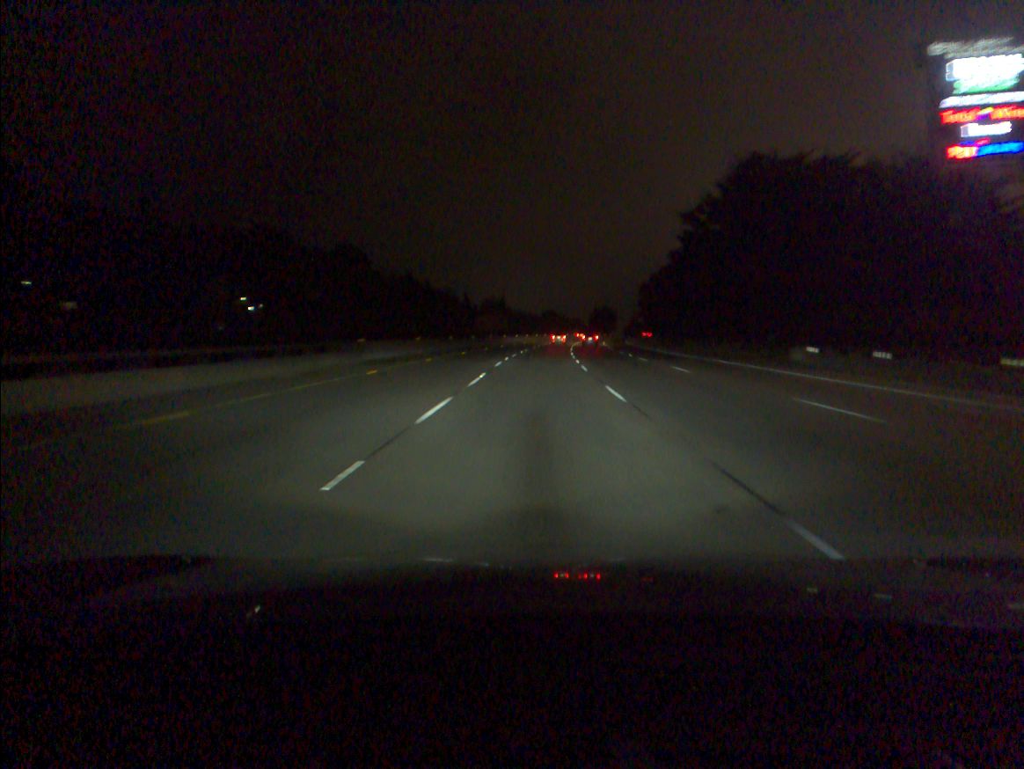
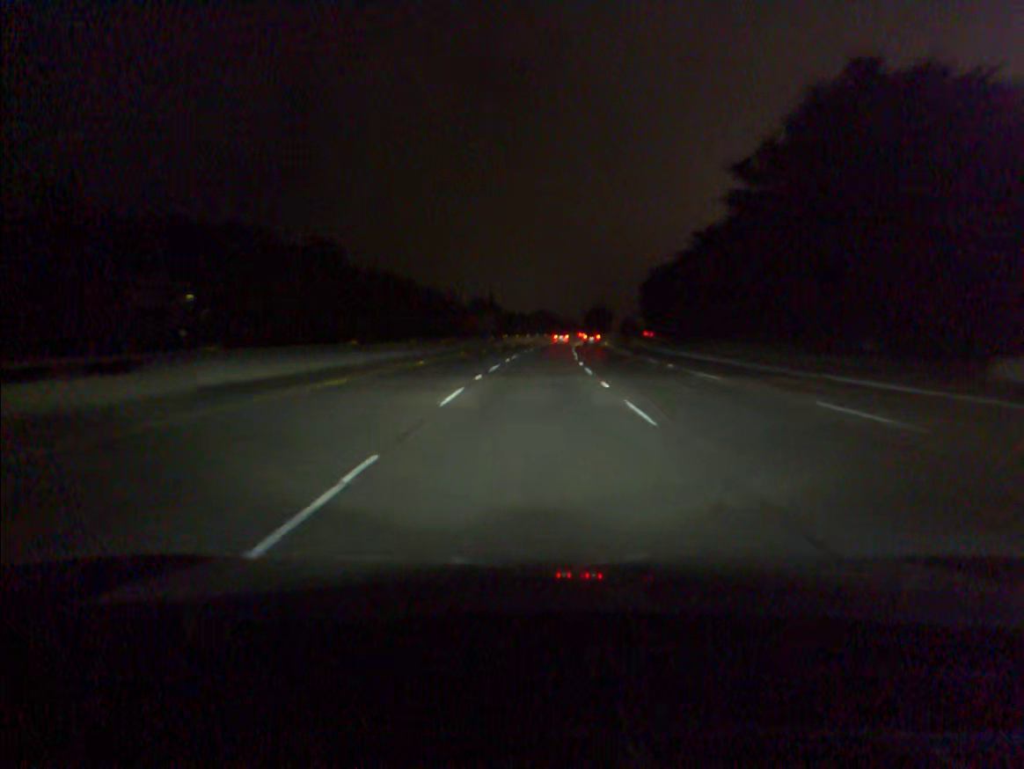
(+0.1, +17.4) m; +1°
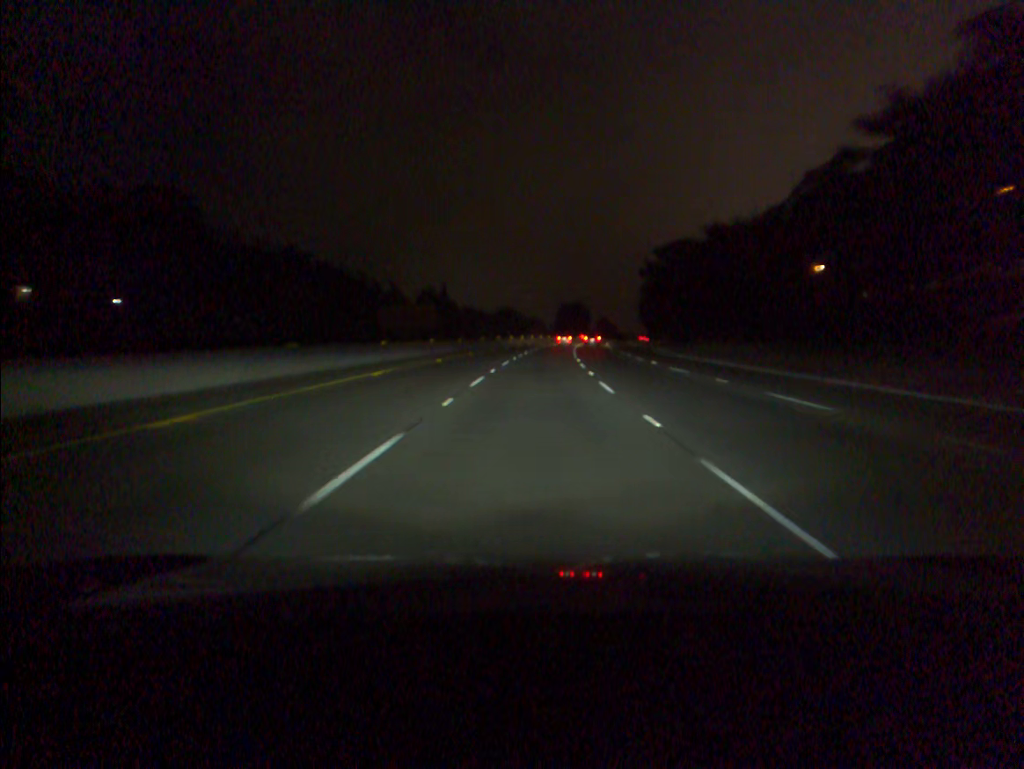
(+1.1, +52.6) m; +3°
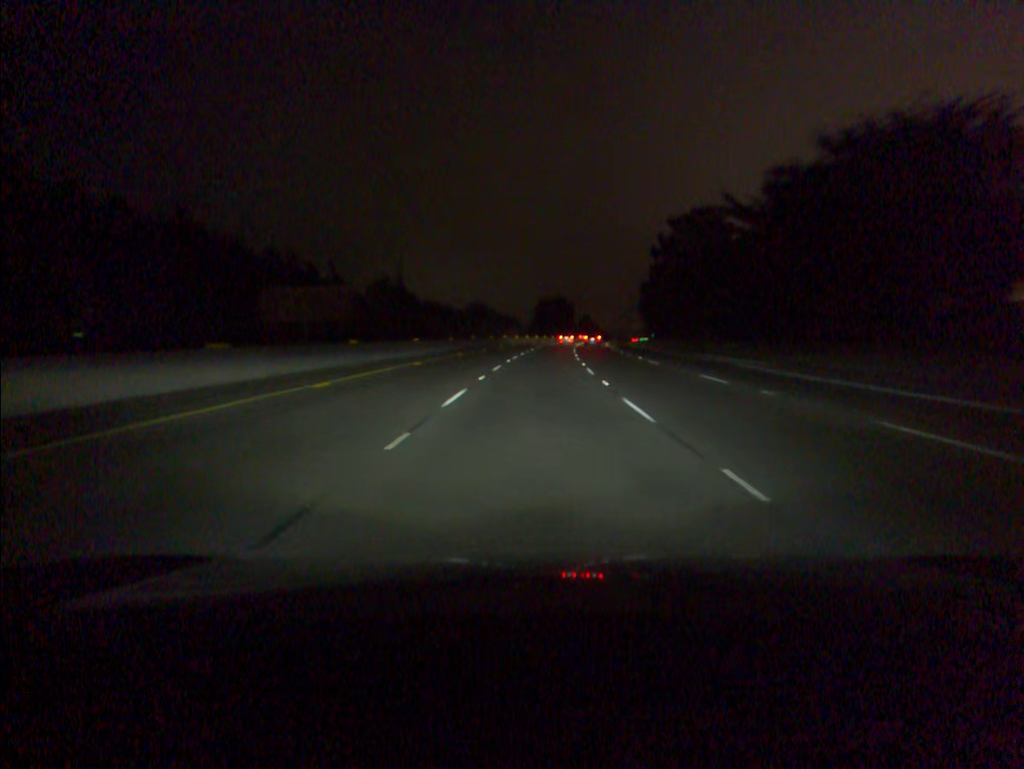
(+0.4, +35.4) m; +2°
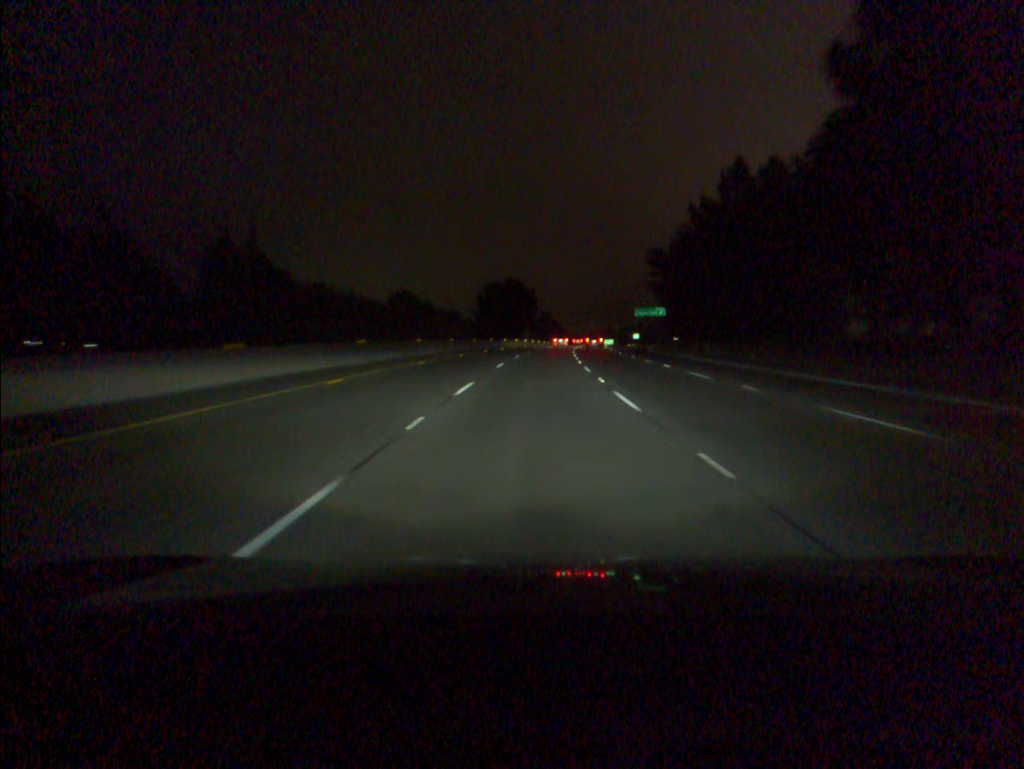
(+2.3, +71.2) m; +4°
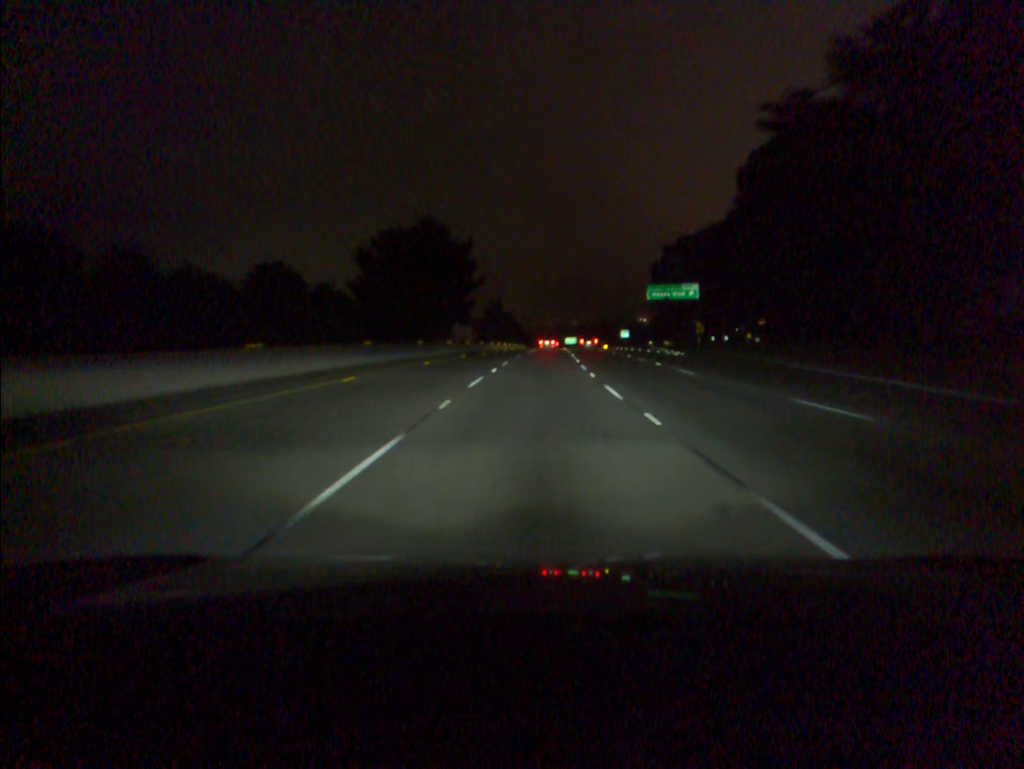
(+2.1, +71.1) m; +3°
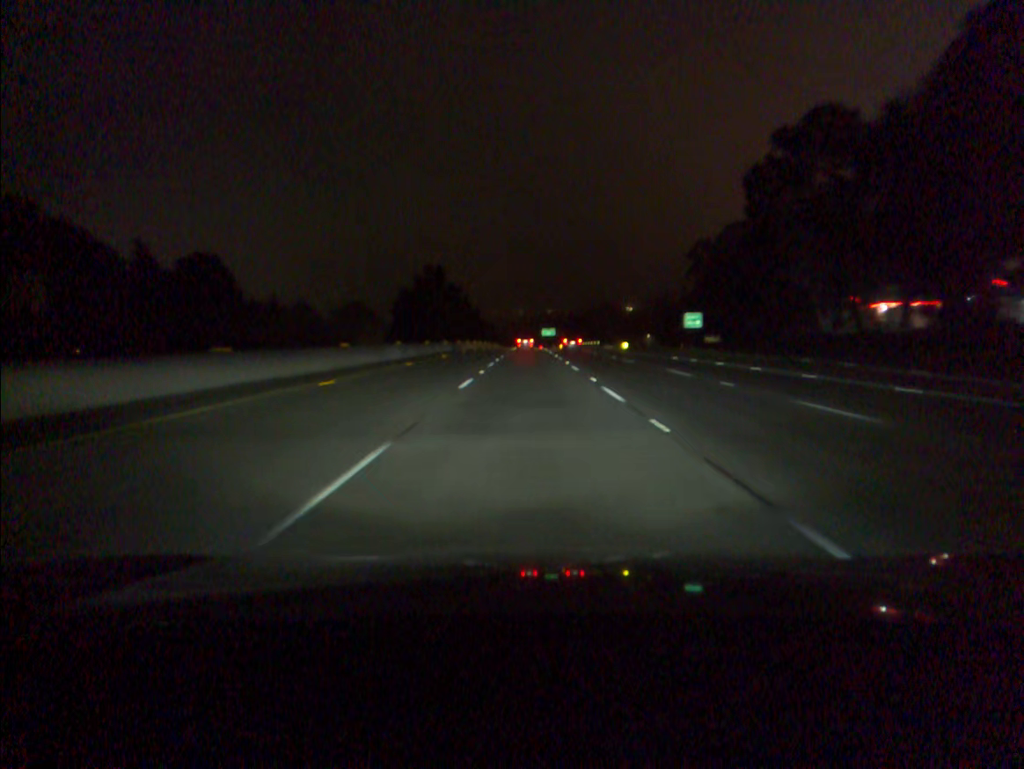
(+2.2, +88.9) m; +2°
